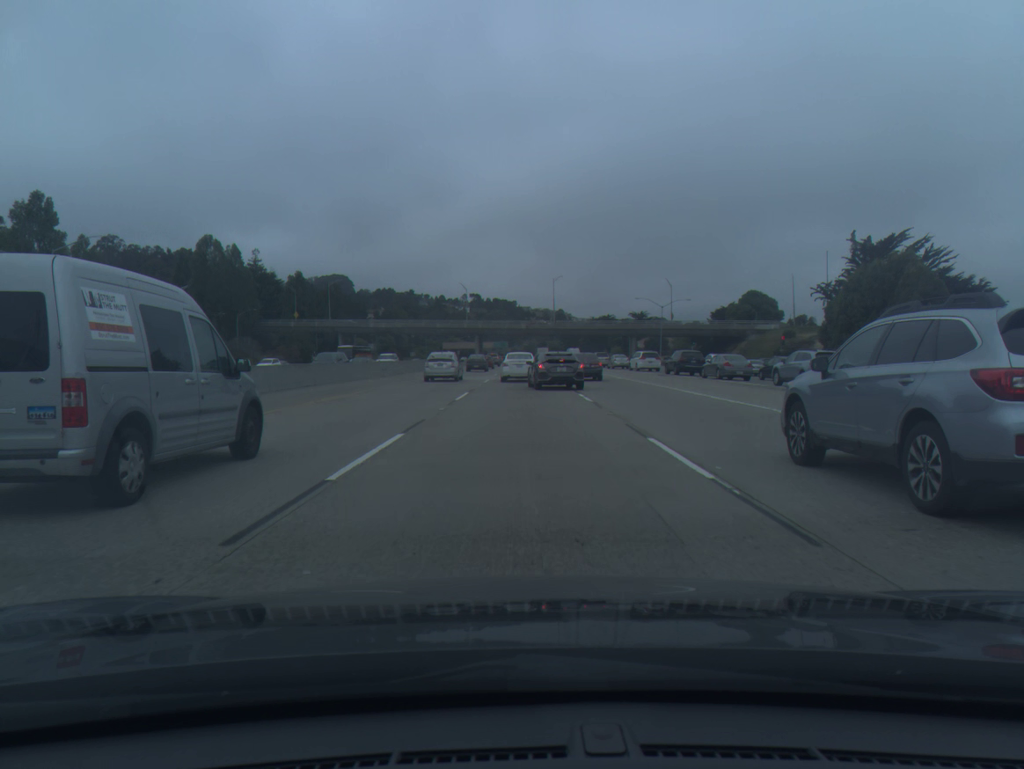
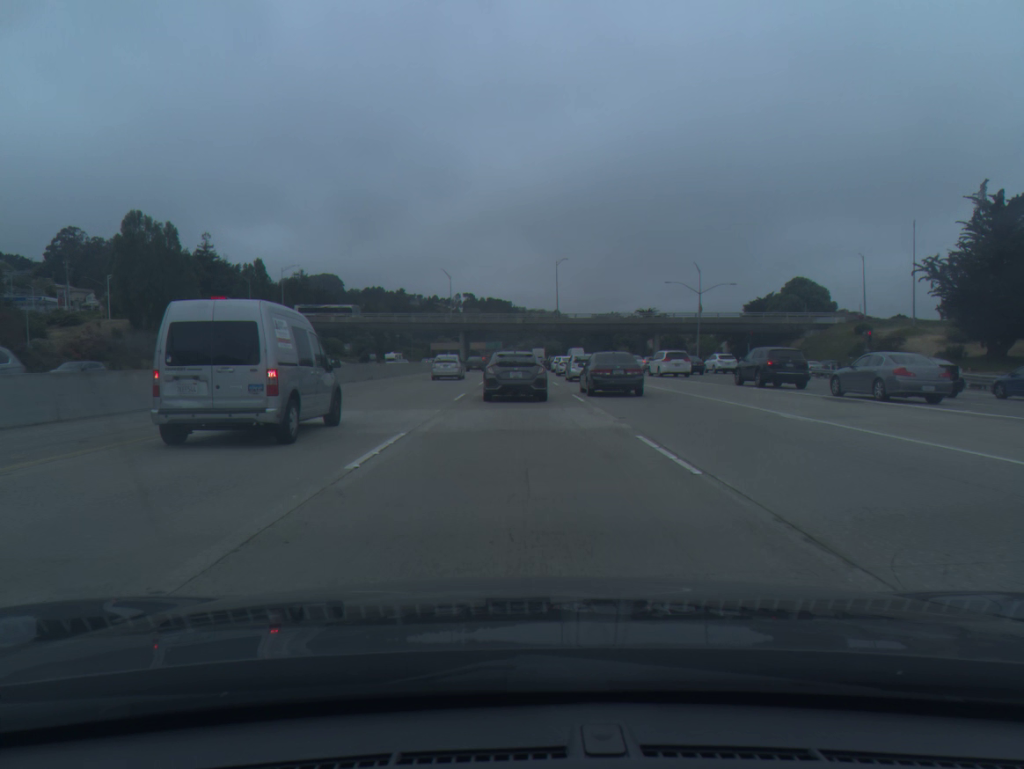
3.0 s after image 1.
(+0.1, +29.4) m; 0°
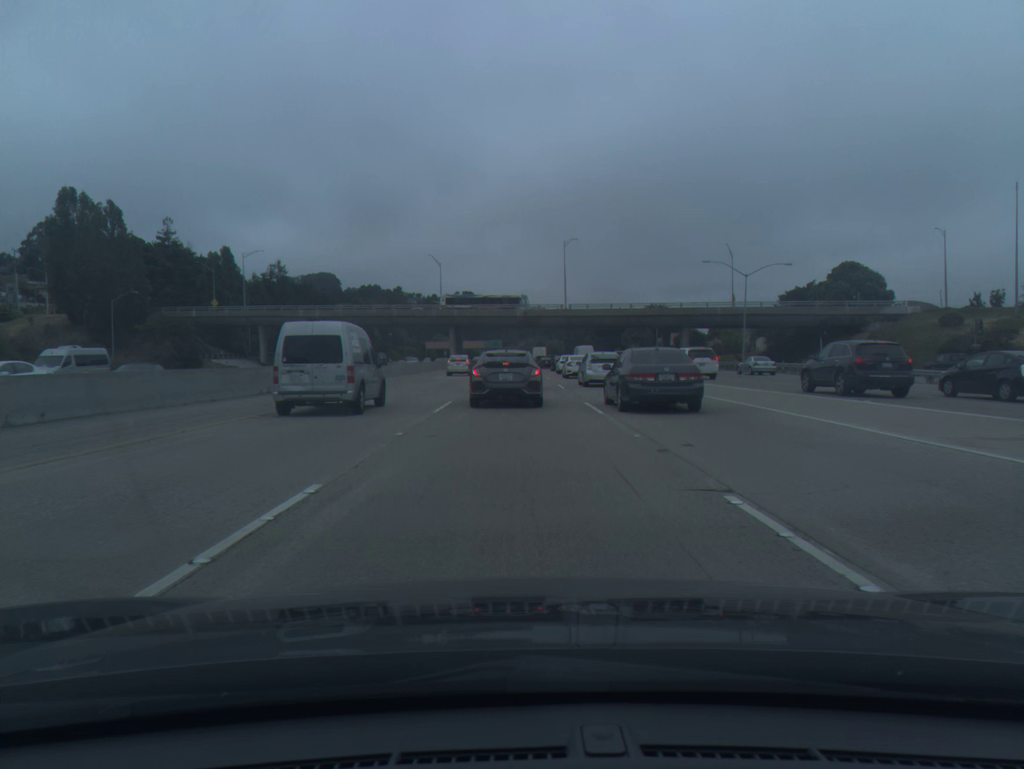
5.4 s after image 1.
(0.0, +19.6) m; 0°
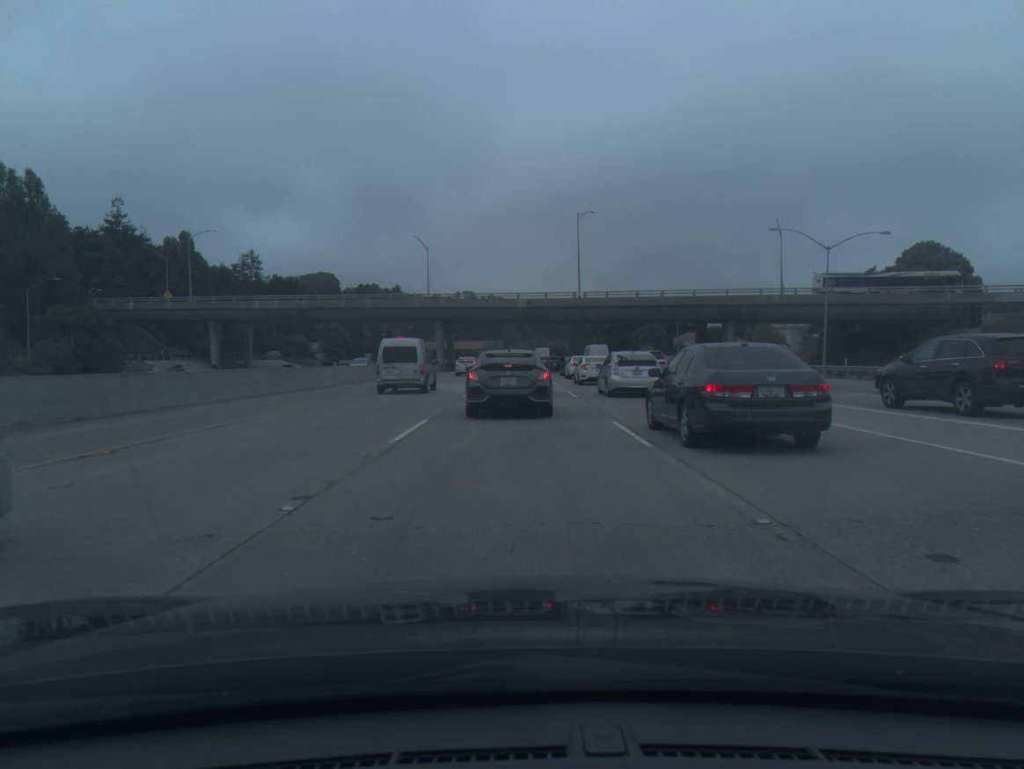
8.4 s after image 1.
(-0.1, +20.4) m; 0°
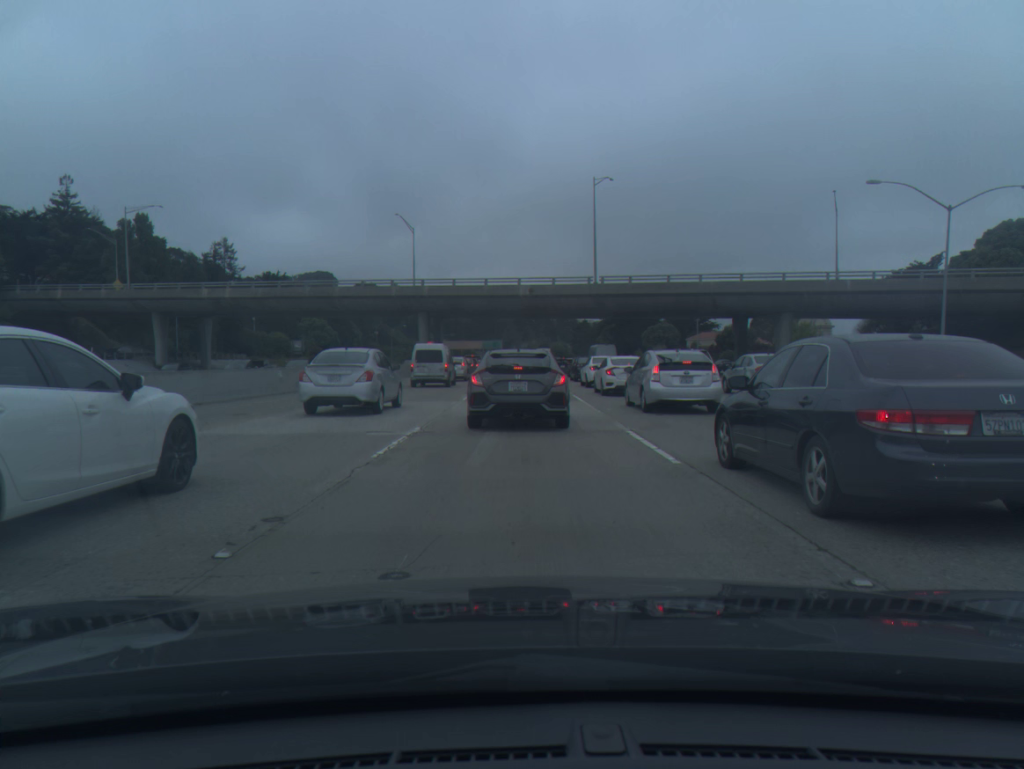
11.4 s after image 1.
(0.0, +16.0) m; 0°
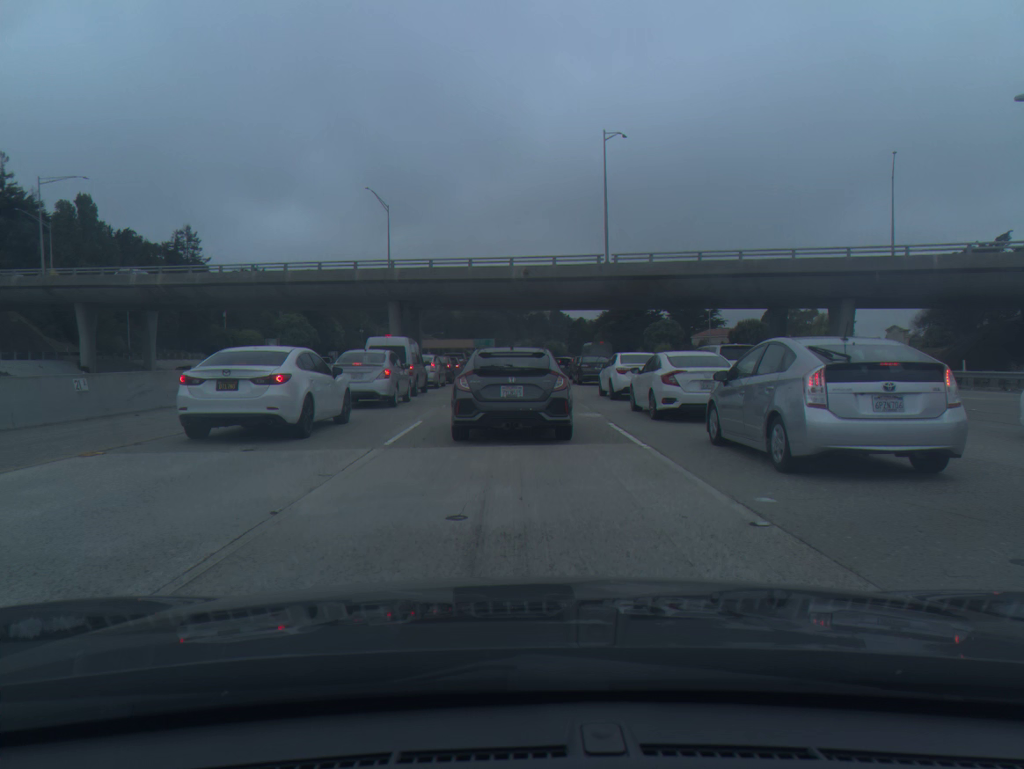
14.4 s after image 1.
(+0.1, +12.9) m; 0°
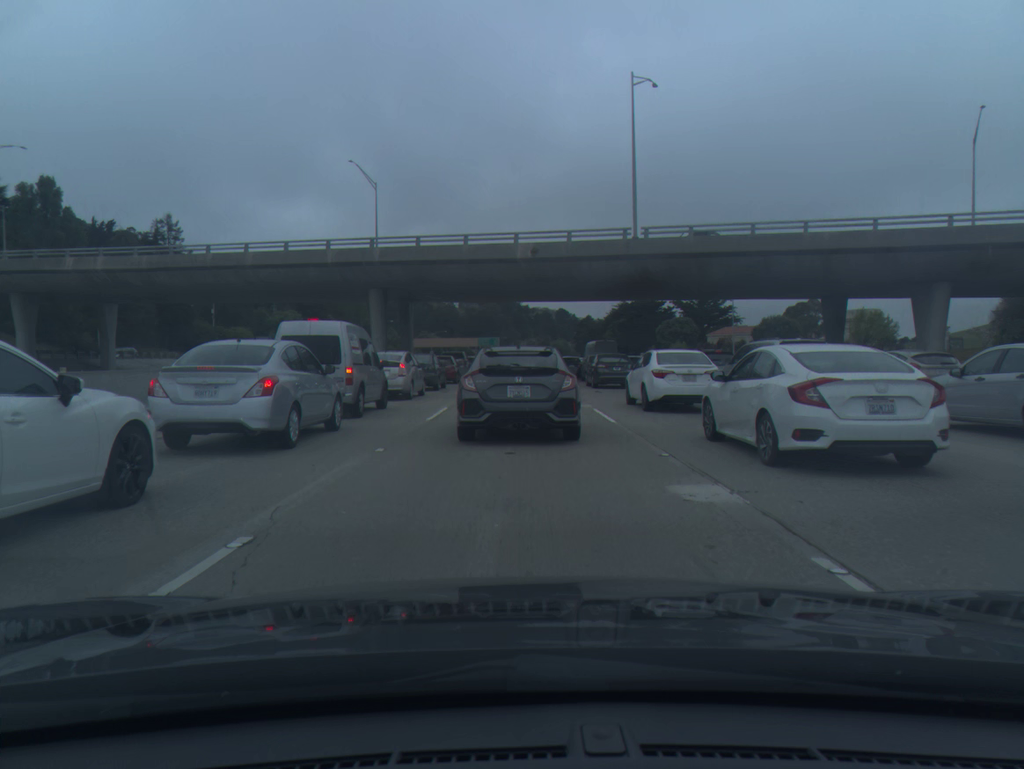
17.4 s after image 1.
(-0.1, +10.2) m; -1°
